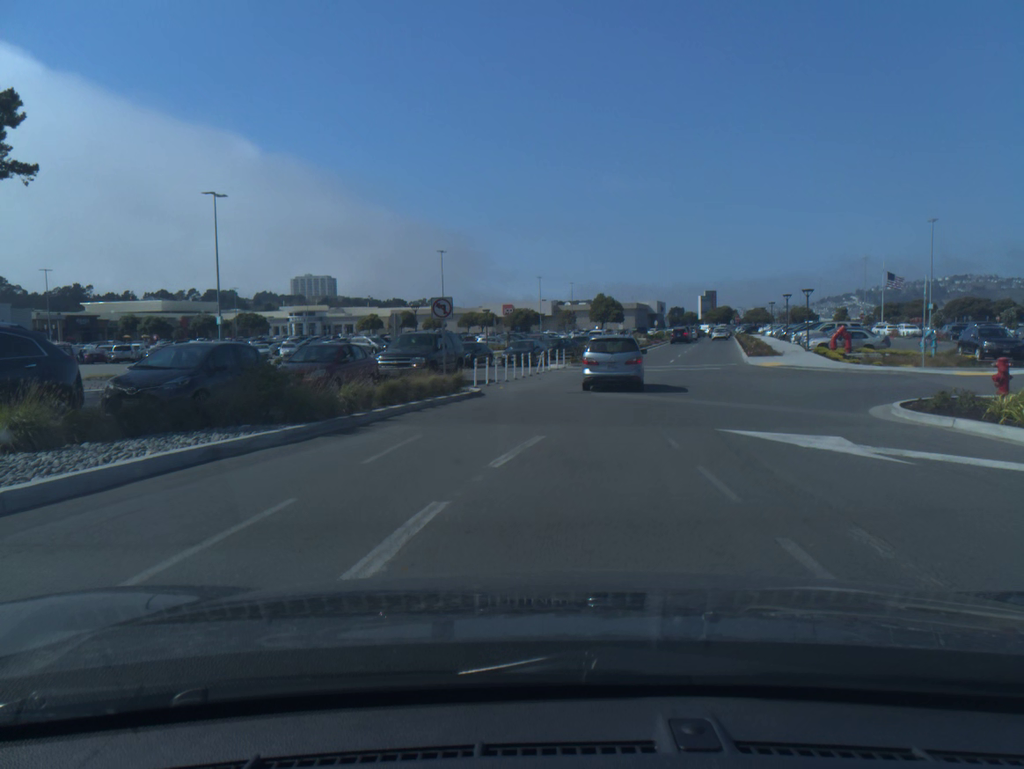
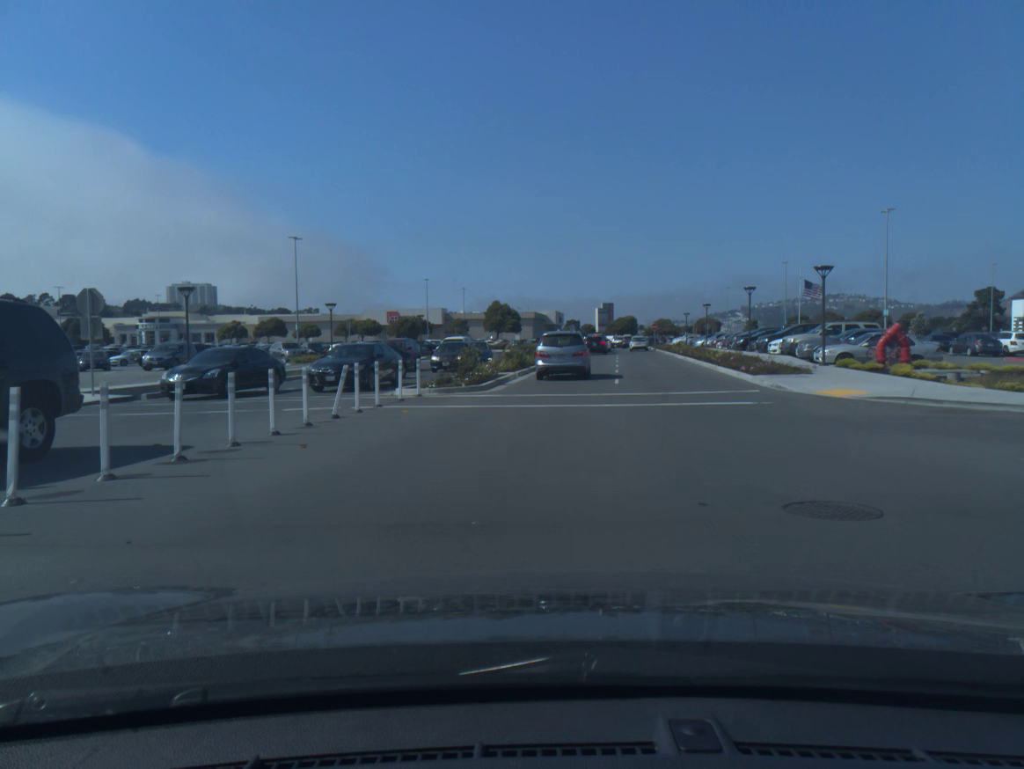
(+1.3, +19.2) m; +7°
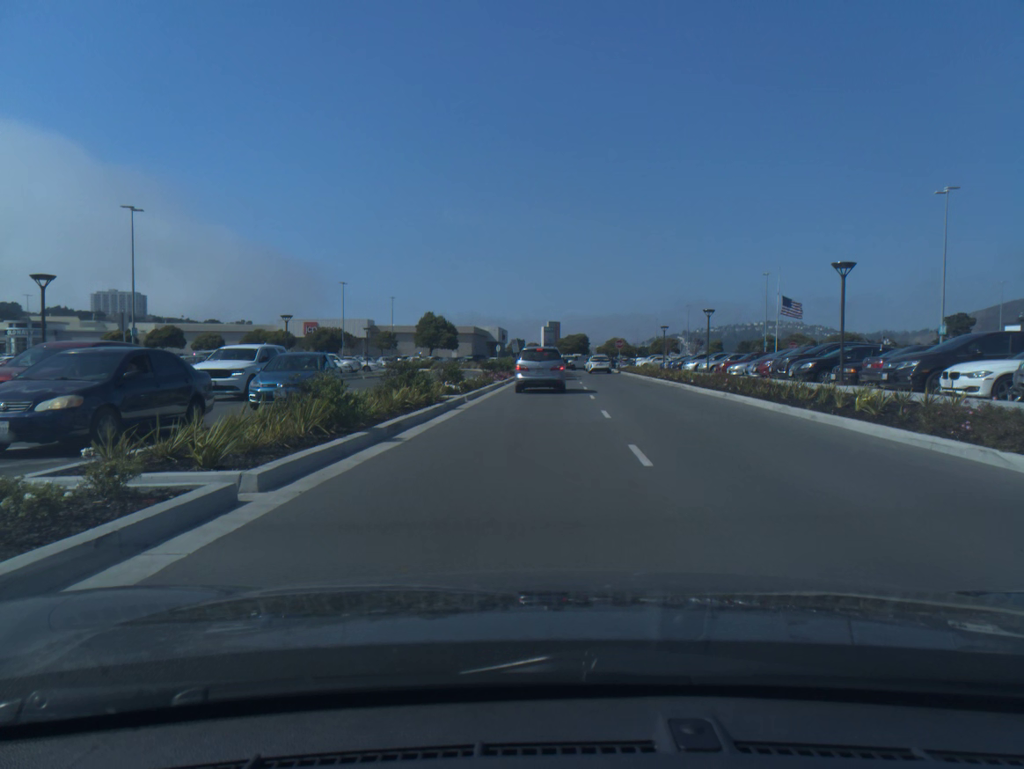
(+1.0, +22.2) m; +4°
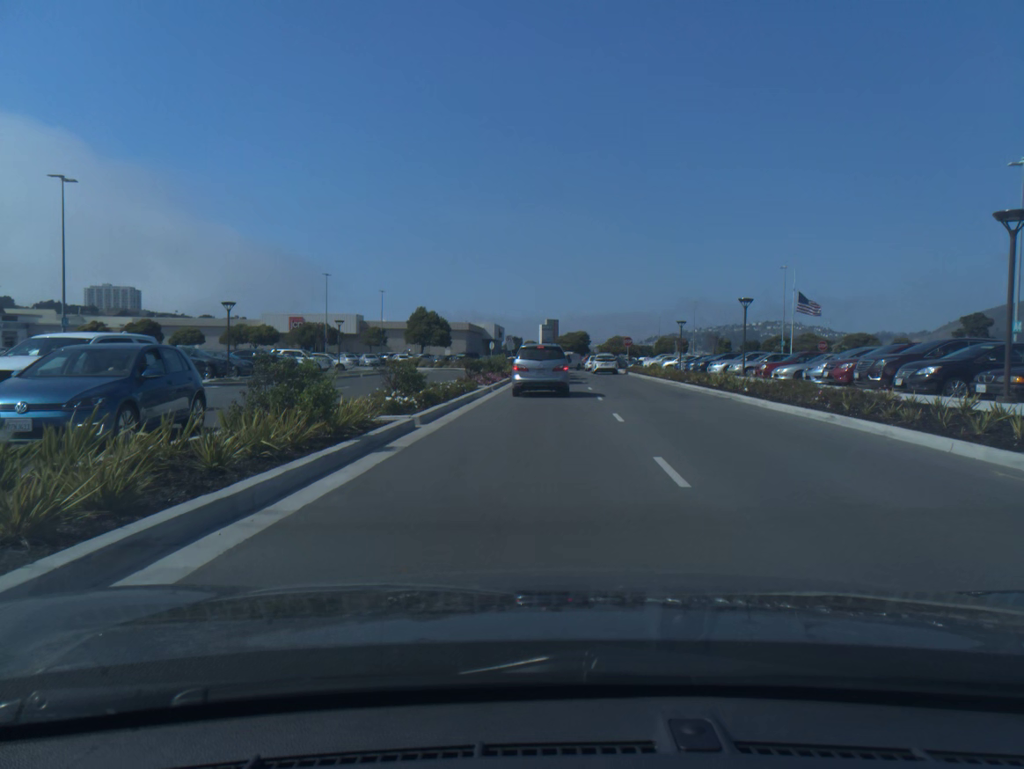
(0.0, +8.5) m; 0°
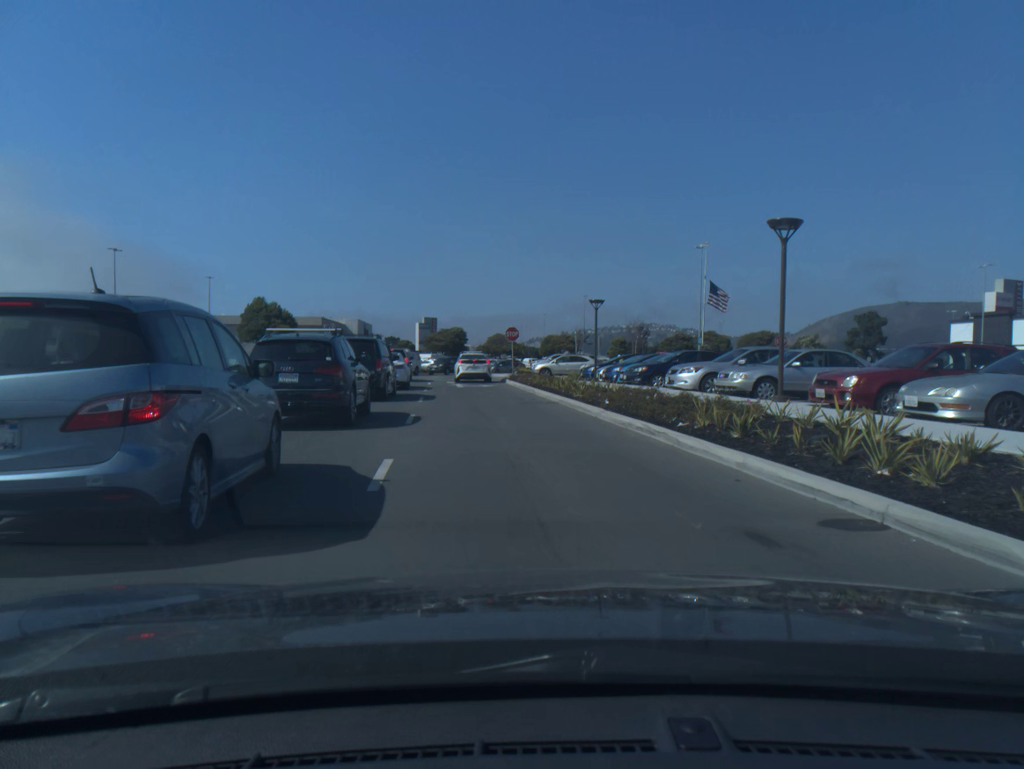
(+2.2, +22.2) m; +8°
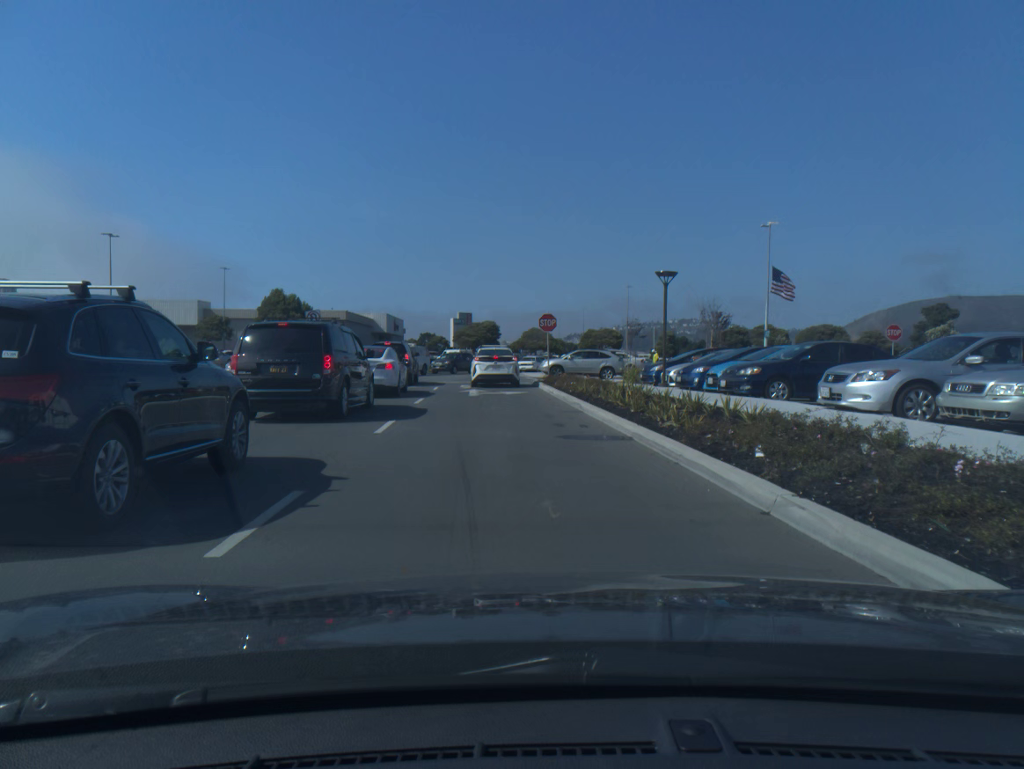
(-0.2, +9.9) m; -3°
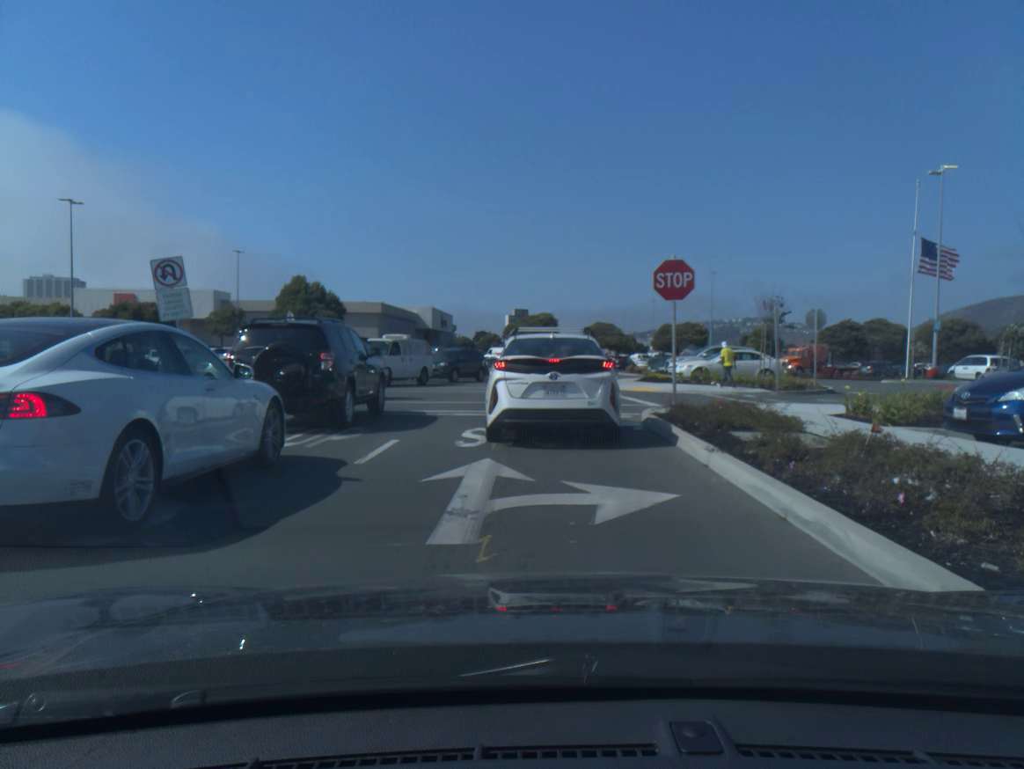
(-0.9, +18.5) m; -4°
